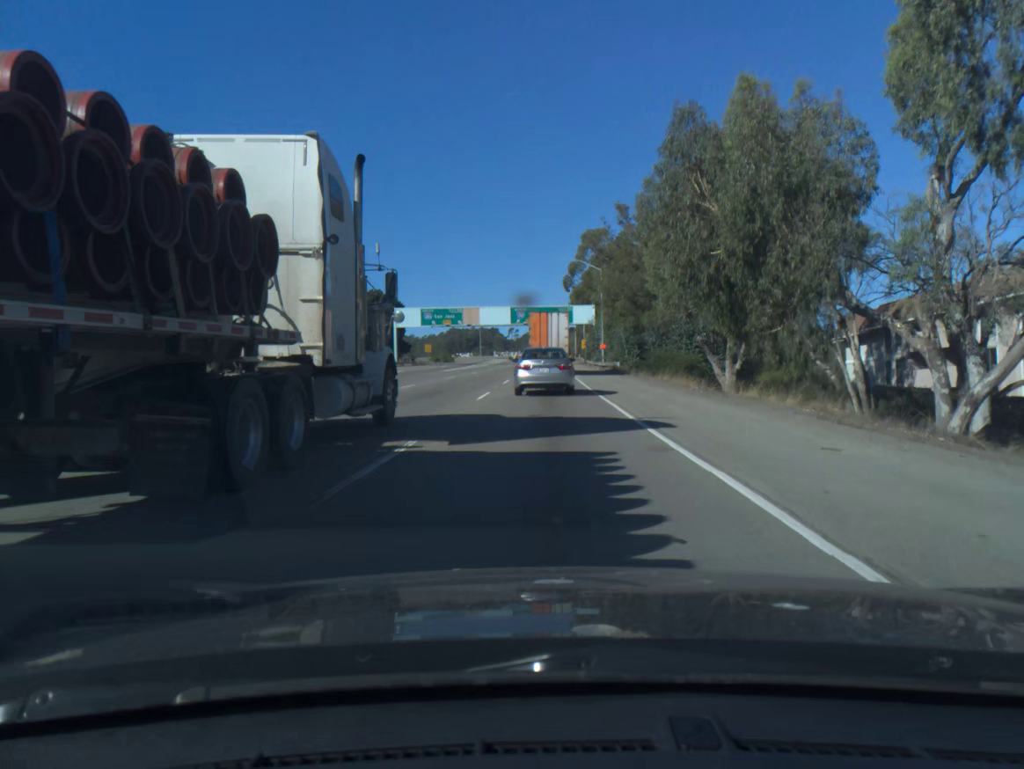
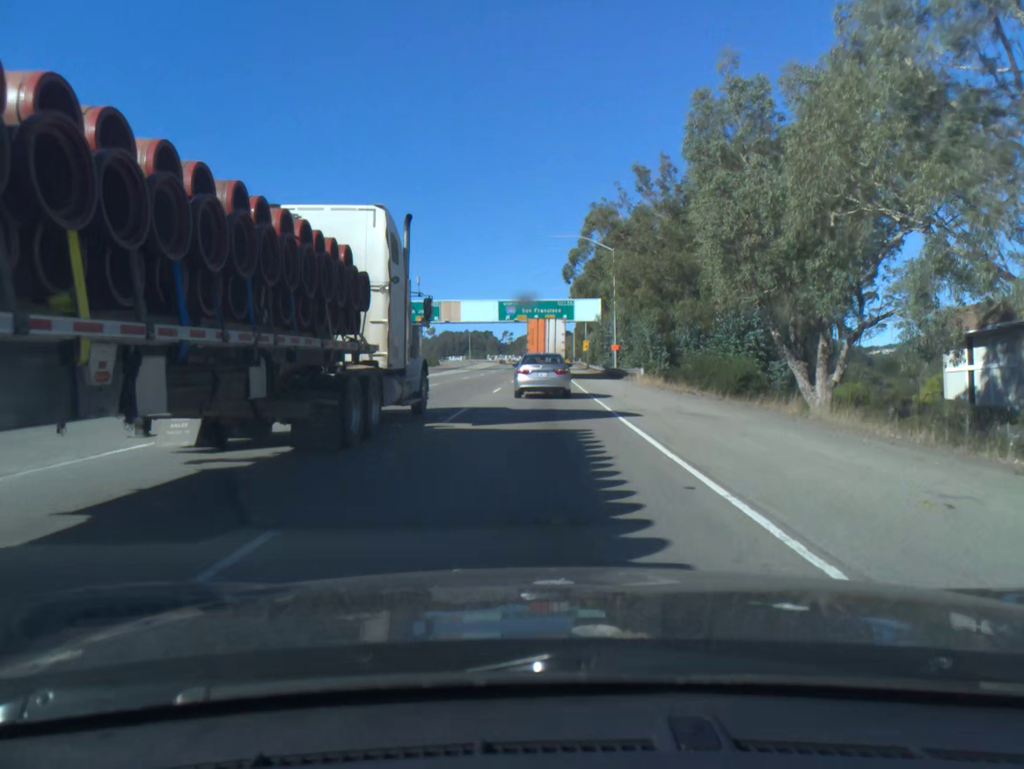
(+0.1, +20.2) m; 0°
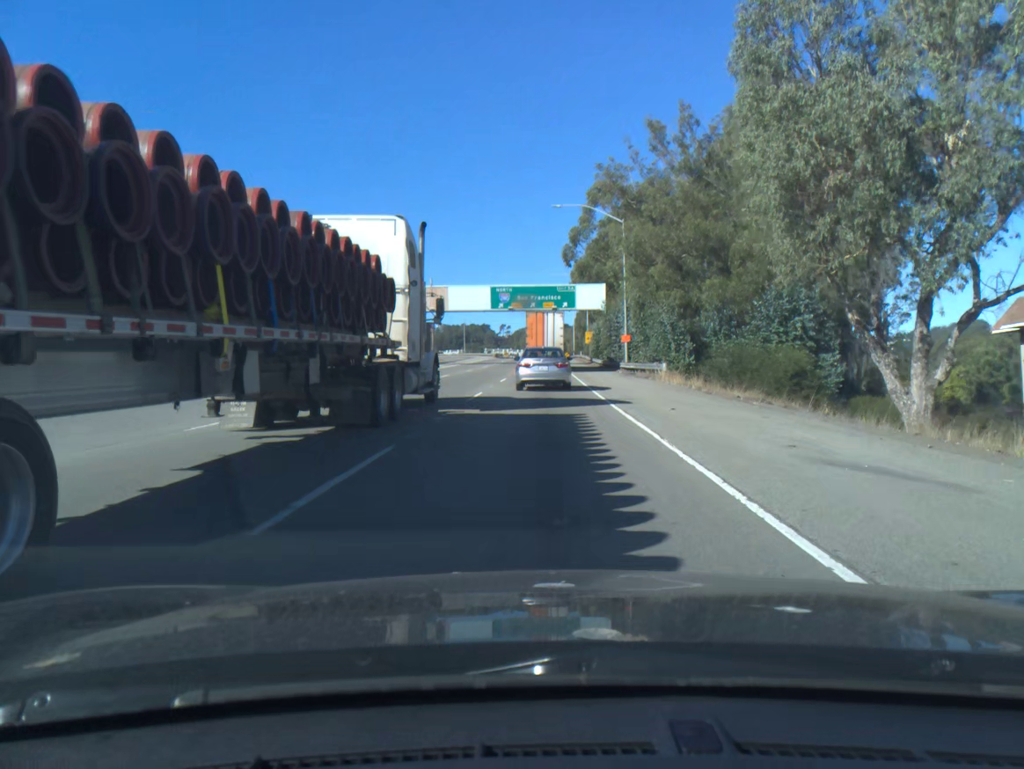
(0.0, +10.0) m; 0°
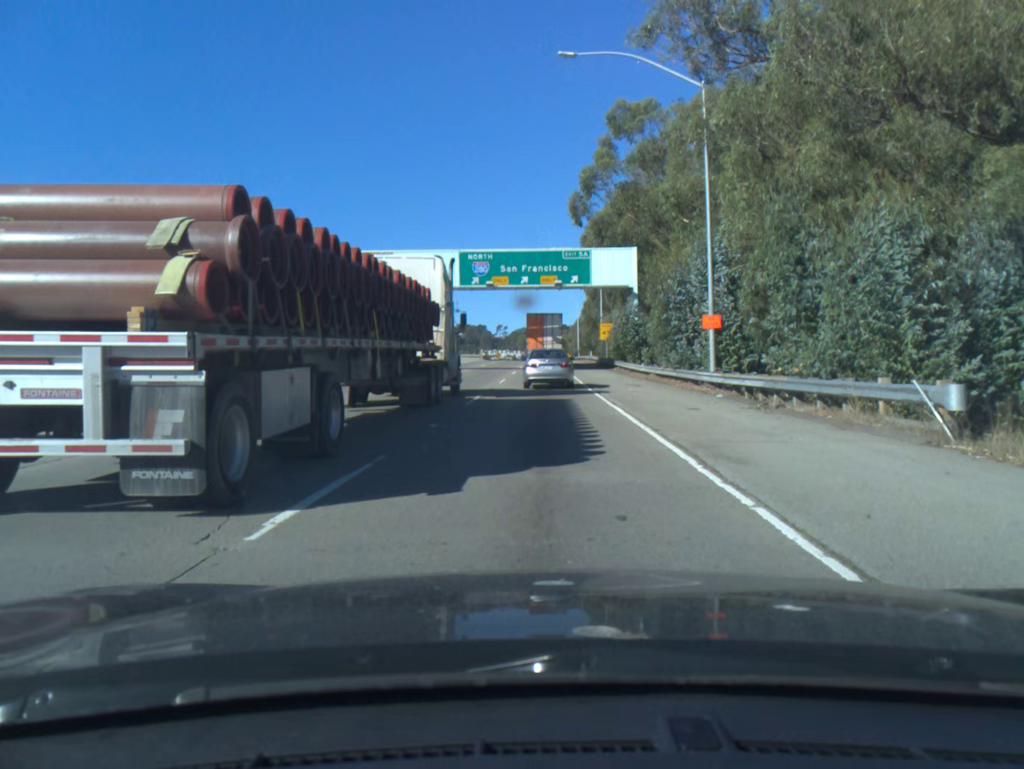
(+0.1, +29.7) m; 0°
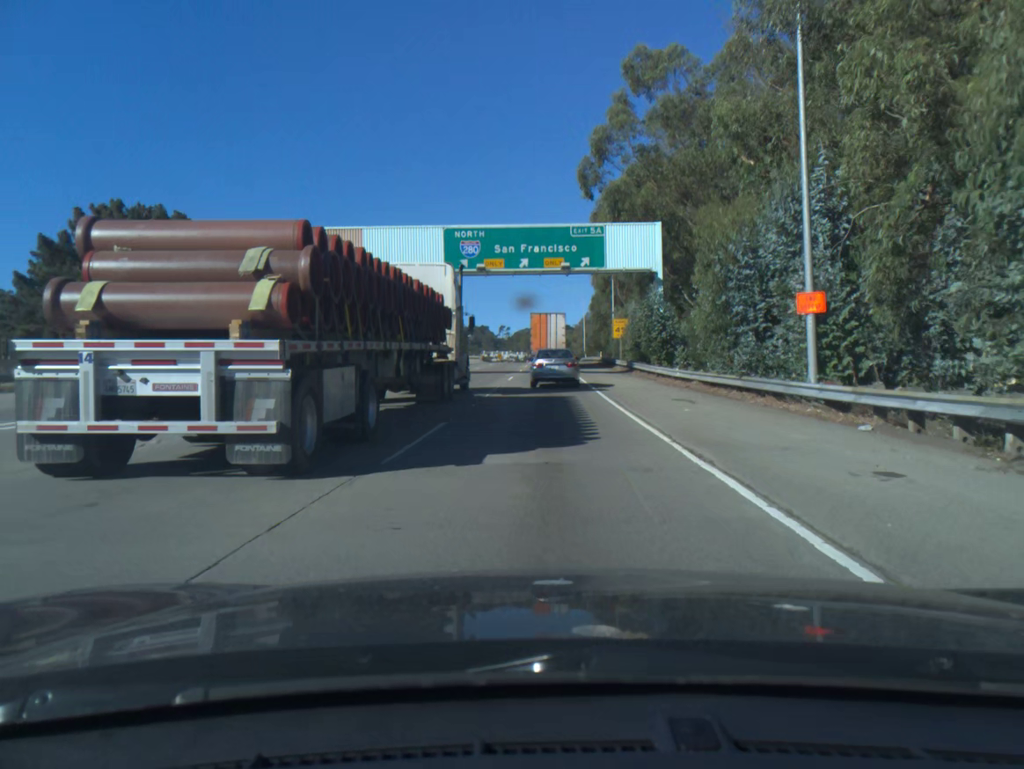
(0.0, +9.9) m; 0°
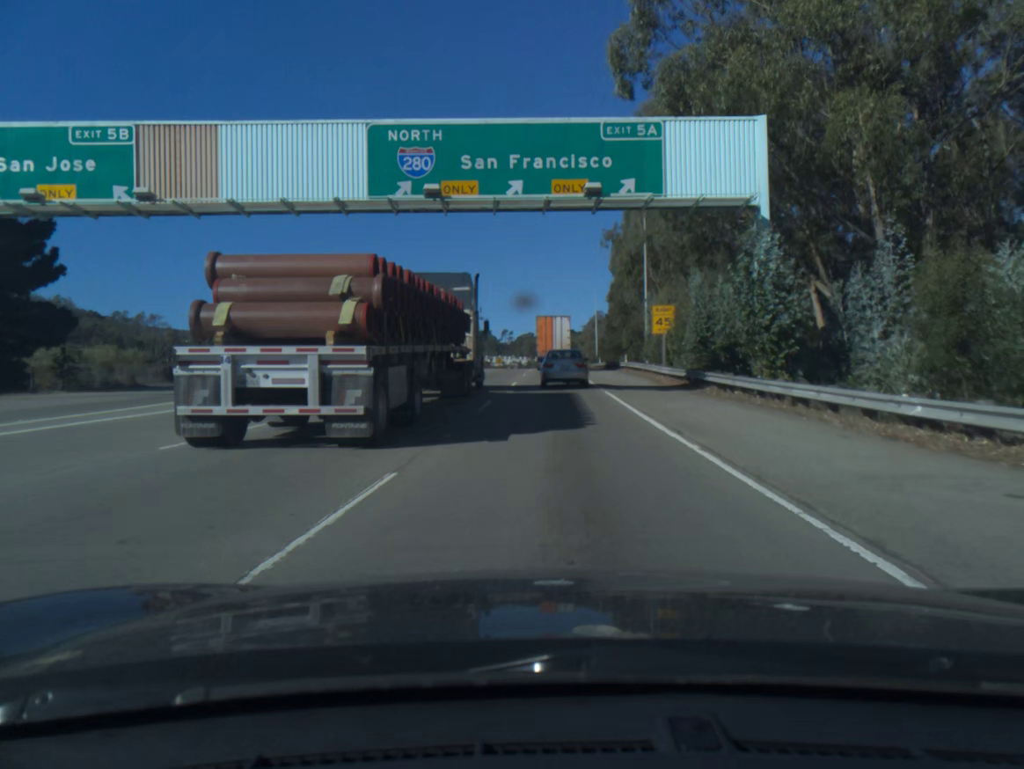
(-0.1, +20.3) m; 0°
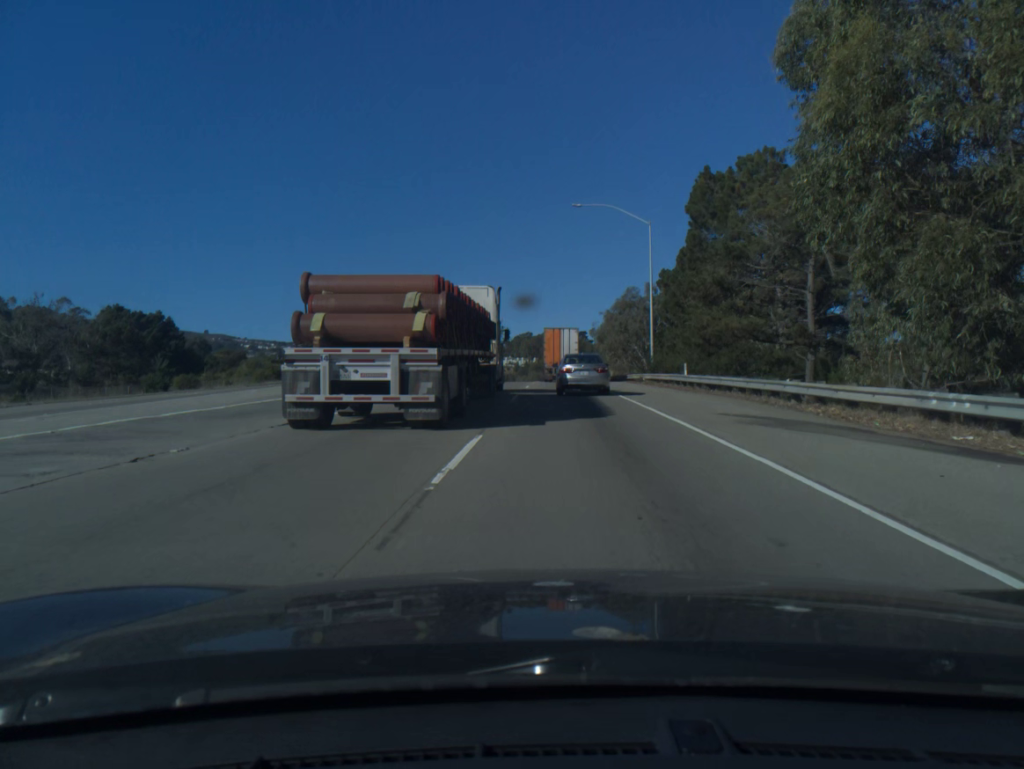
(+0.1, +52.8) m; 0°
